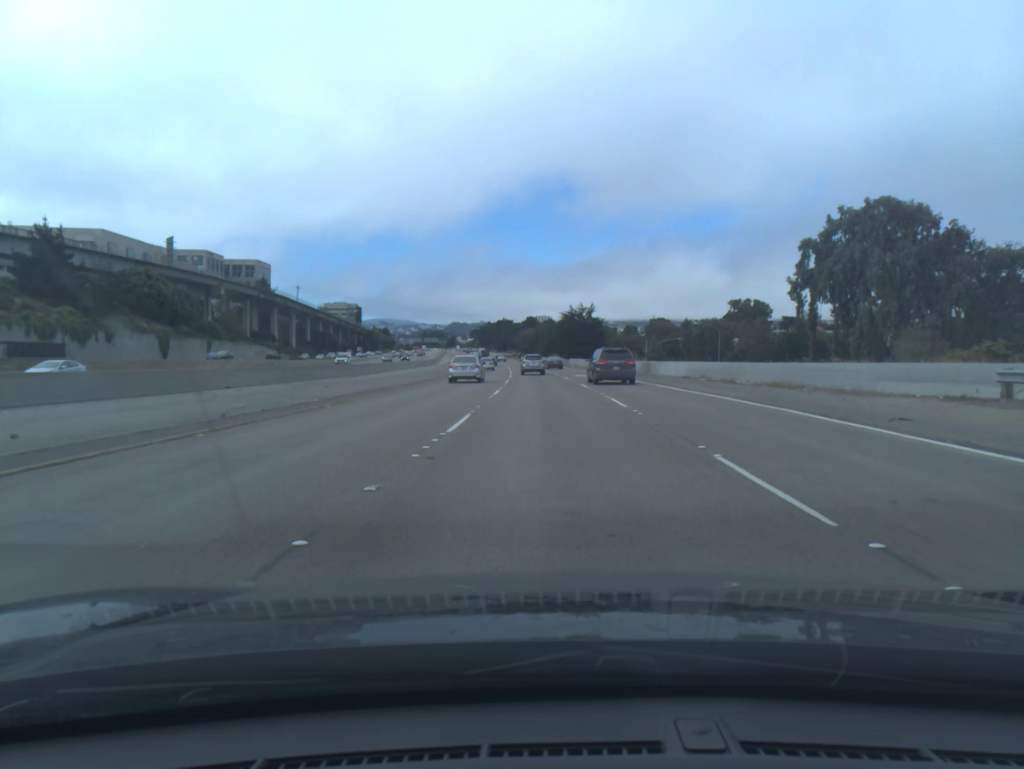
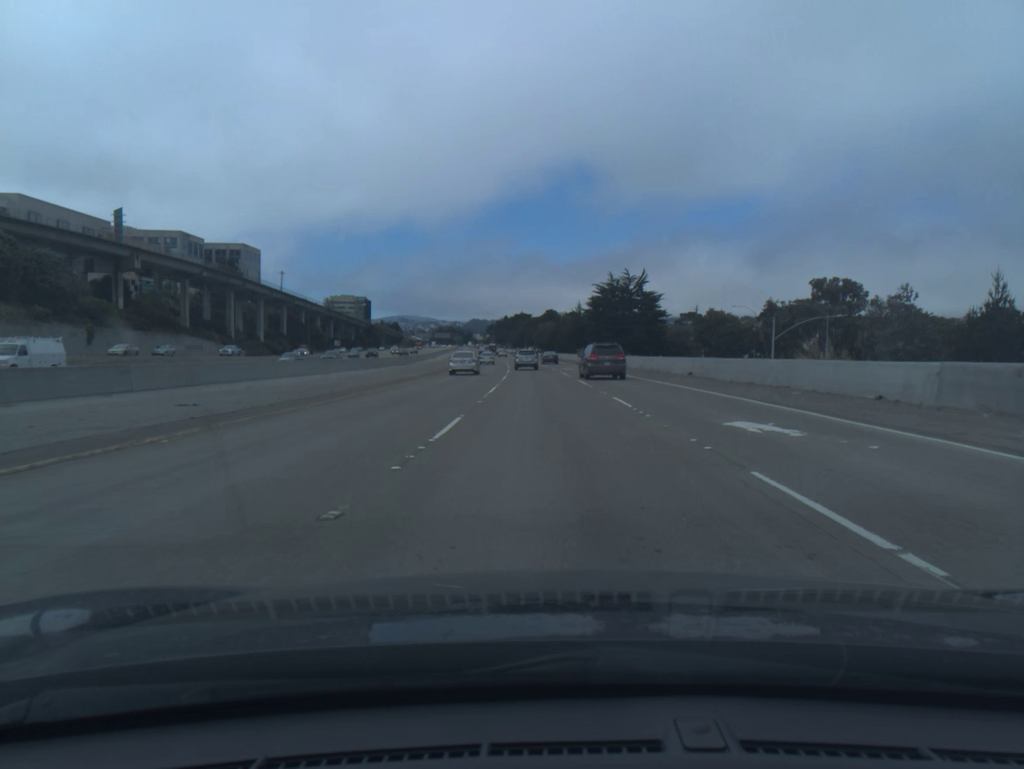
(-0.5, +44.7) m; -2°
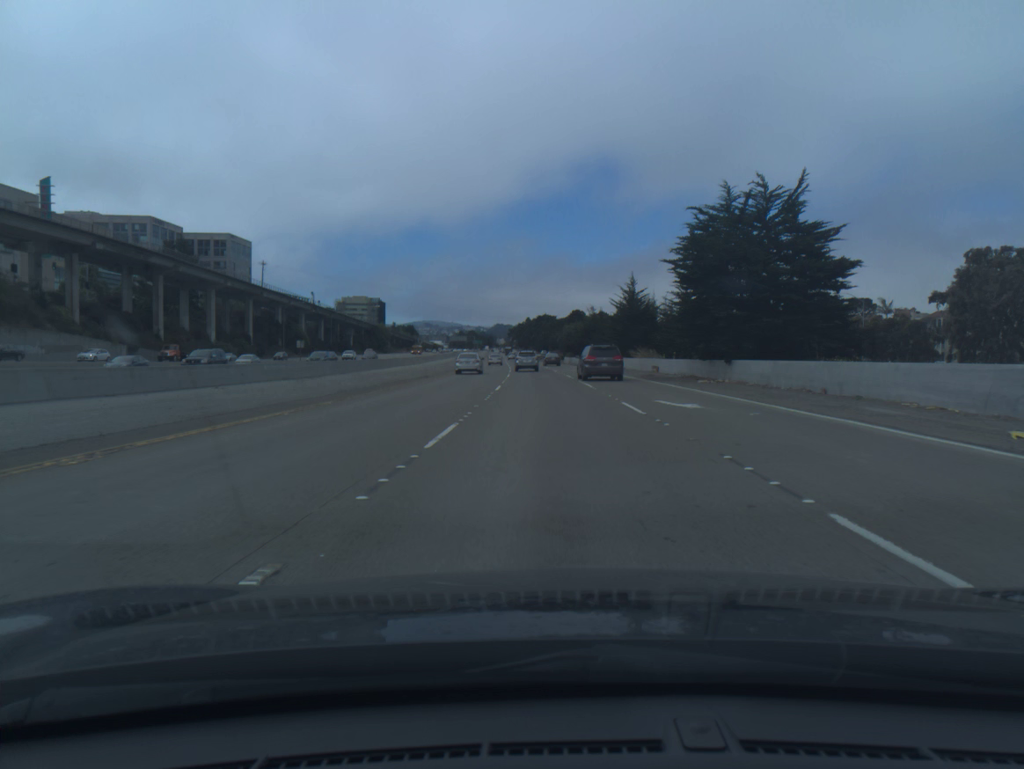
(-0.8, +45.3) m; -2°
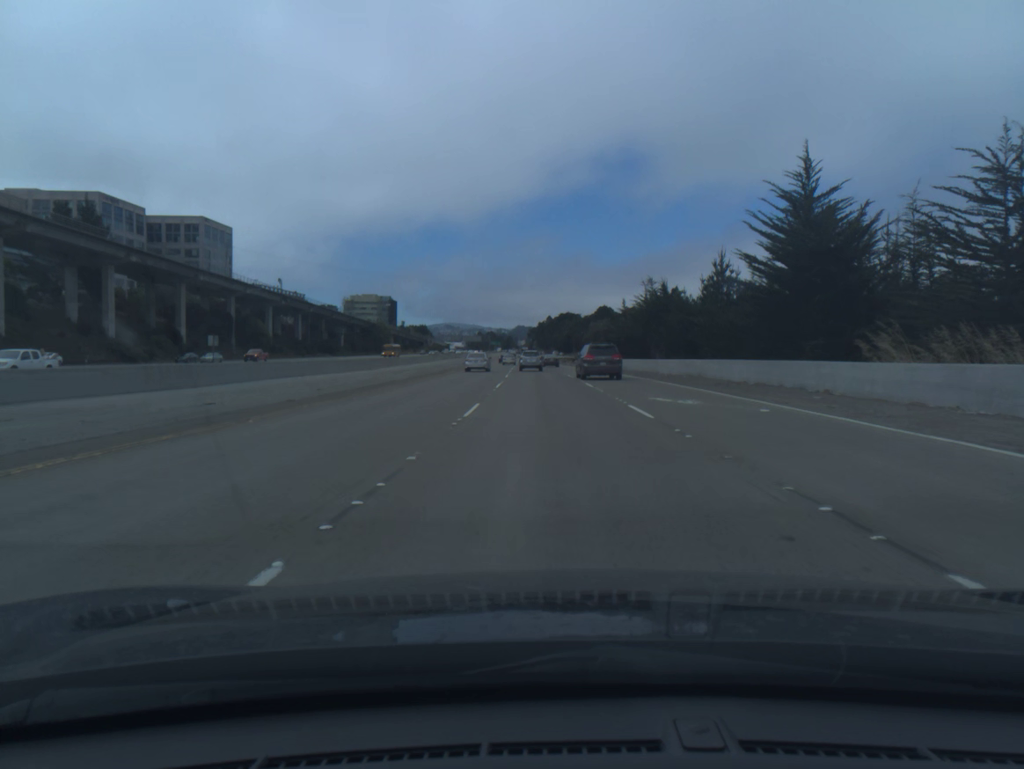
(-0.6, +45.6) m; -2°
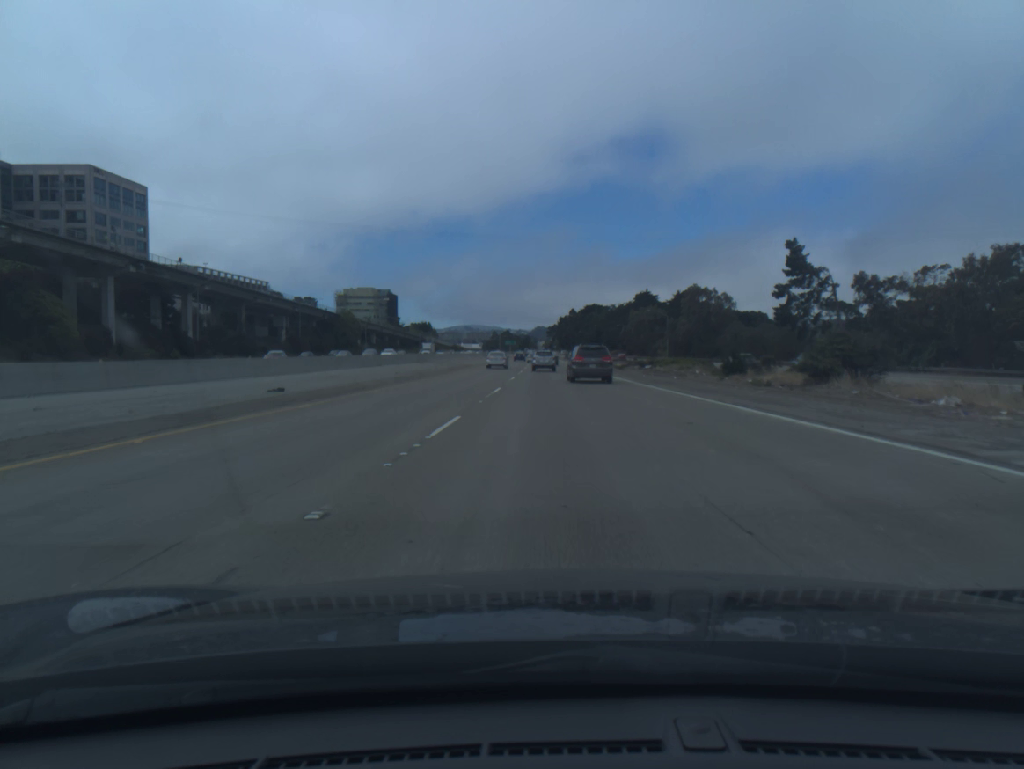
(-1.3, +76.1) m; -1°
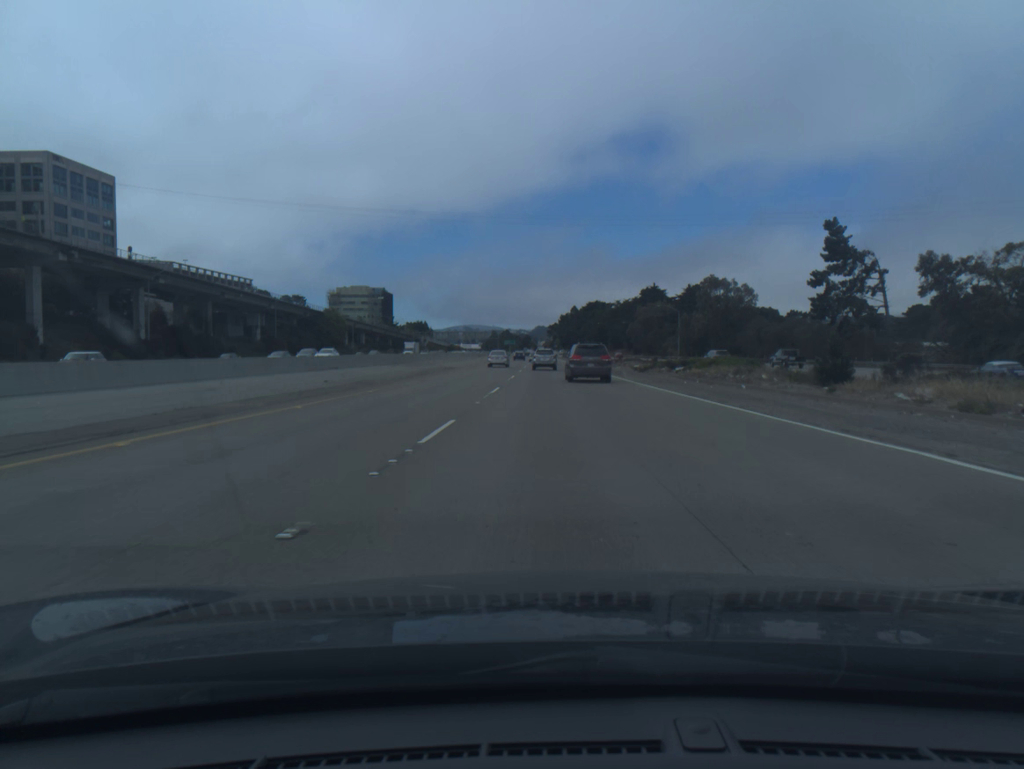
(0.0, +15.3) m; 0°
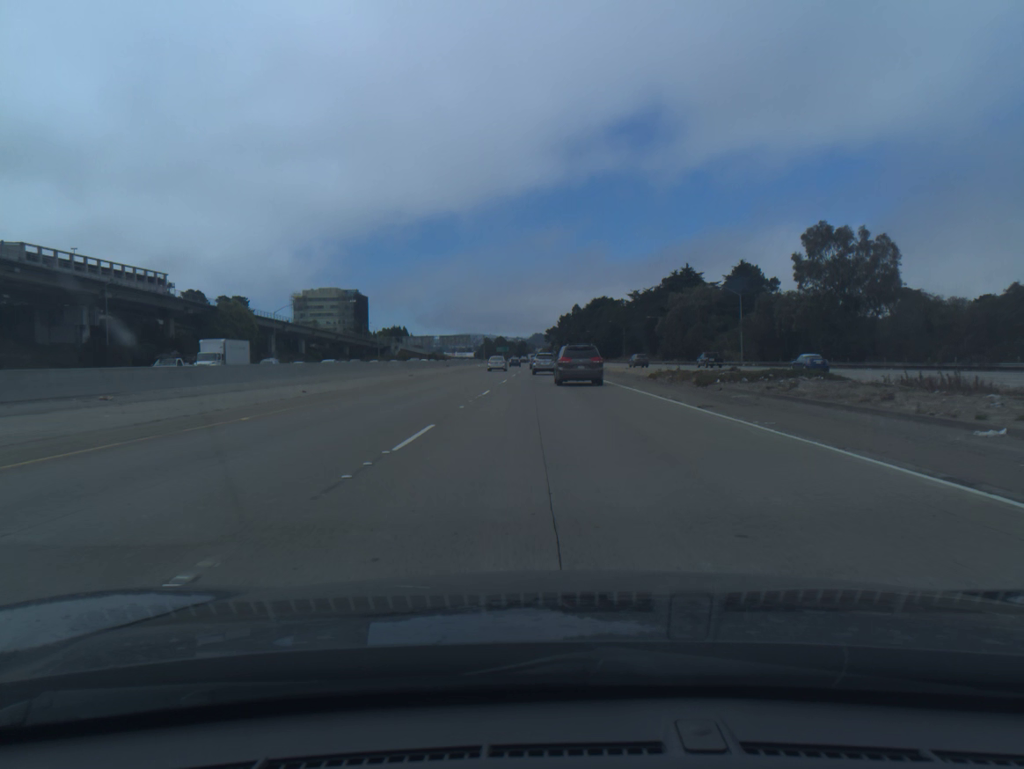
(+0.1, +60.0) m; 0°
